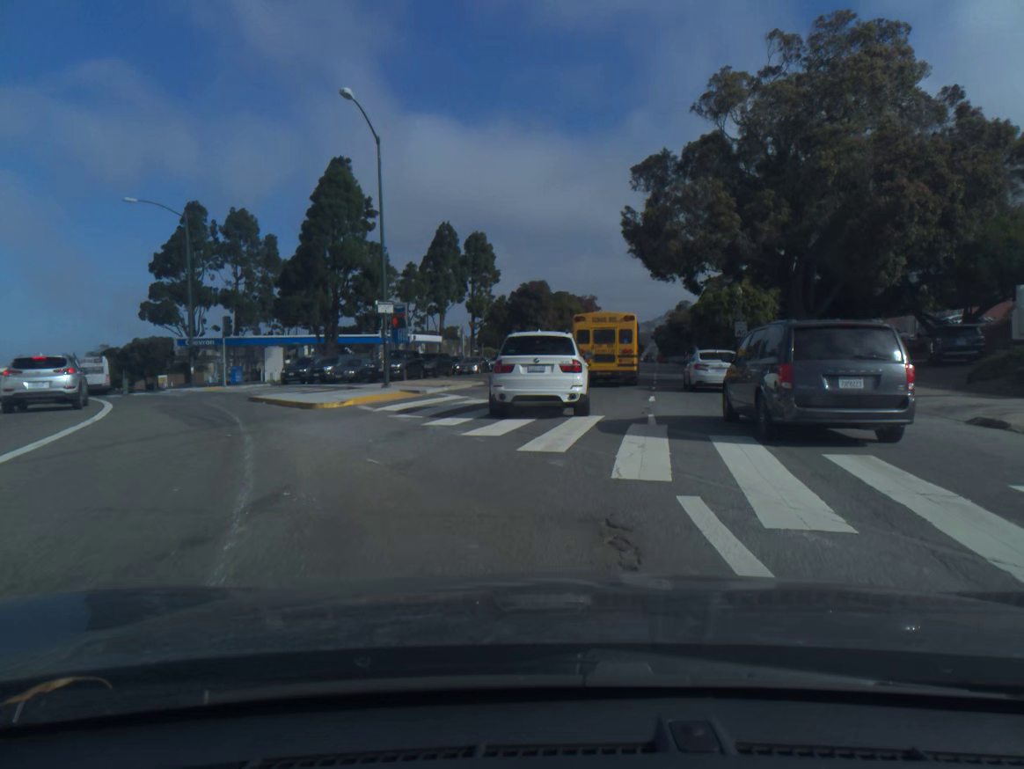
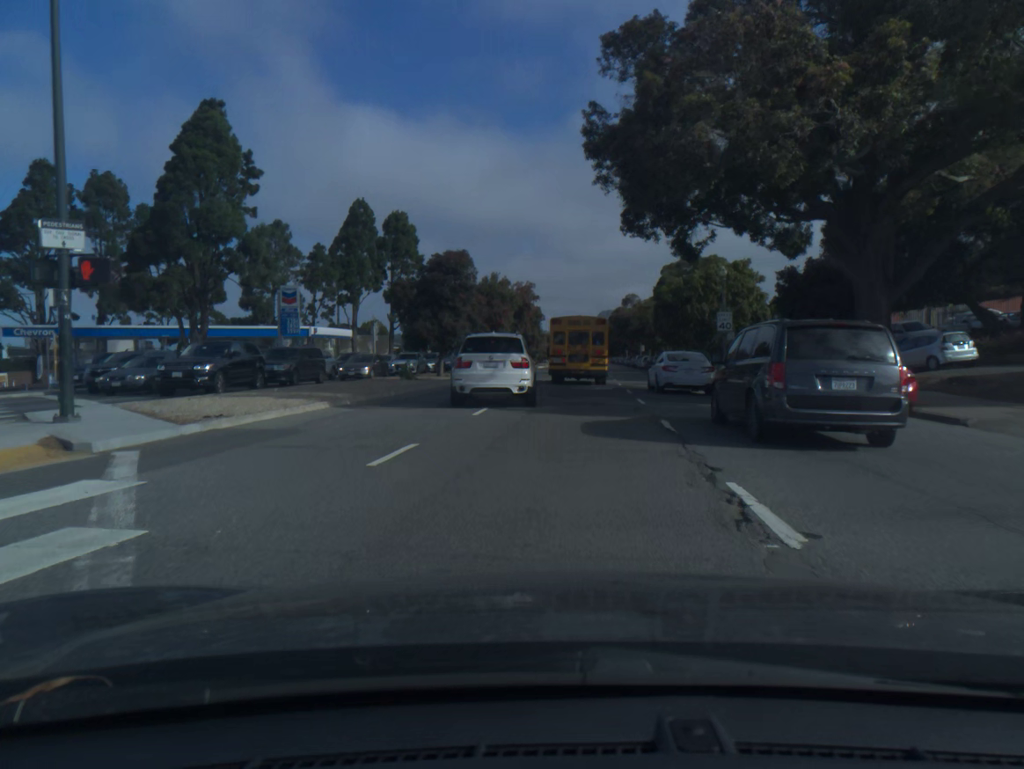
(+0.8, +15.9) m; +5°
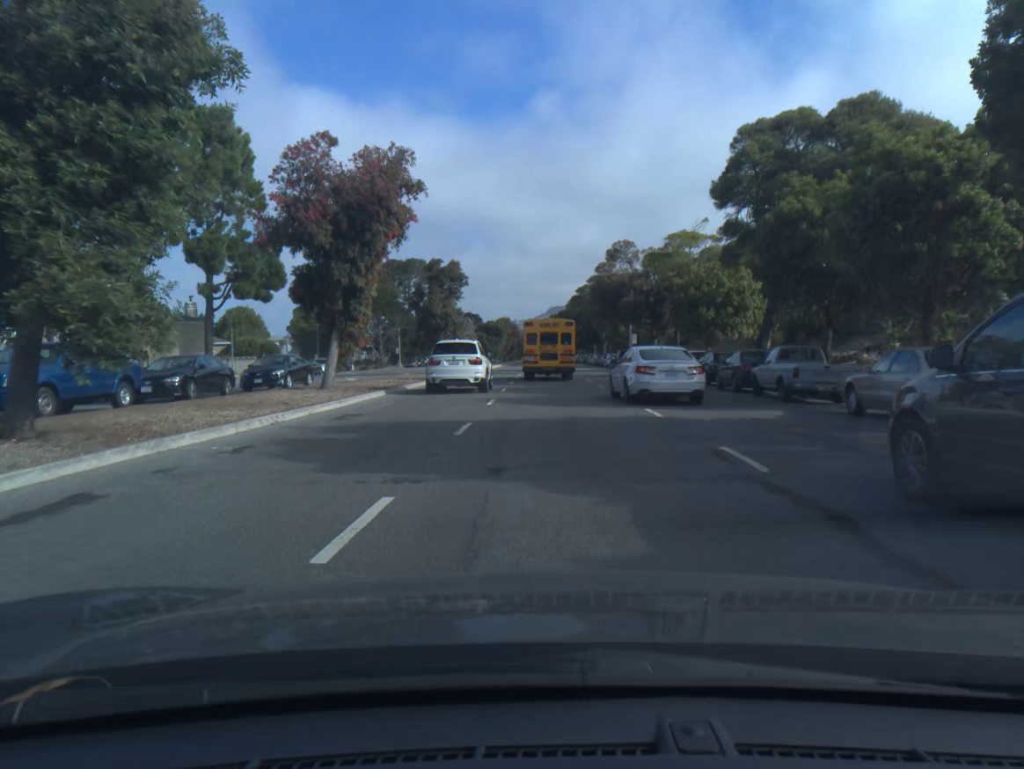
(+1.9, +47.6) m; +4°
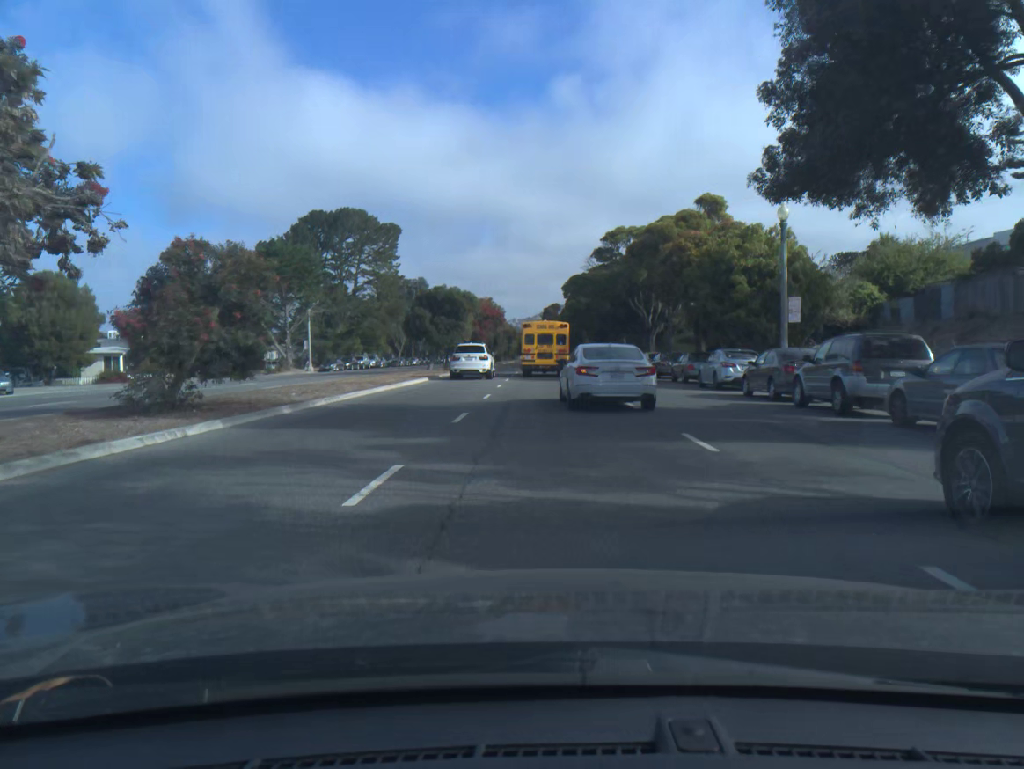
(+0.2, +49.4) m; 0°
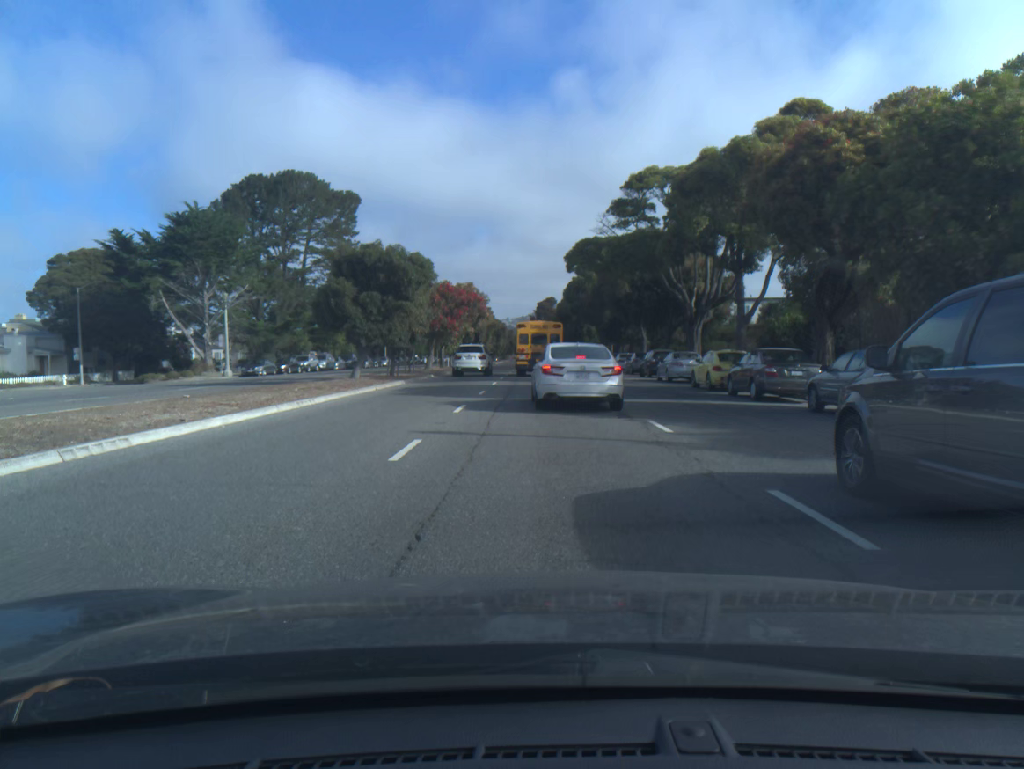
(0.0, +19.7) m; 0°
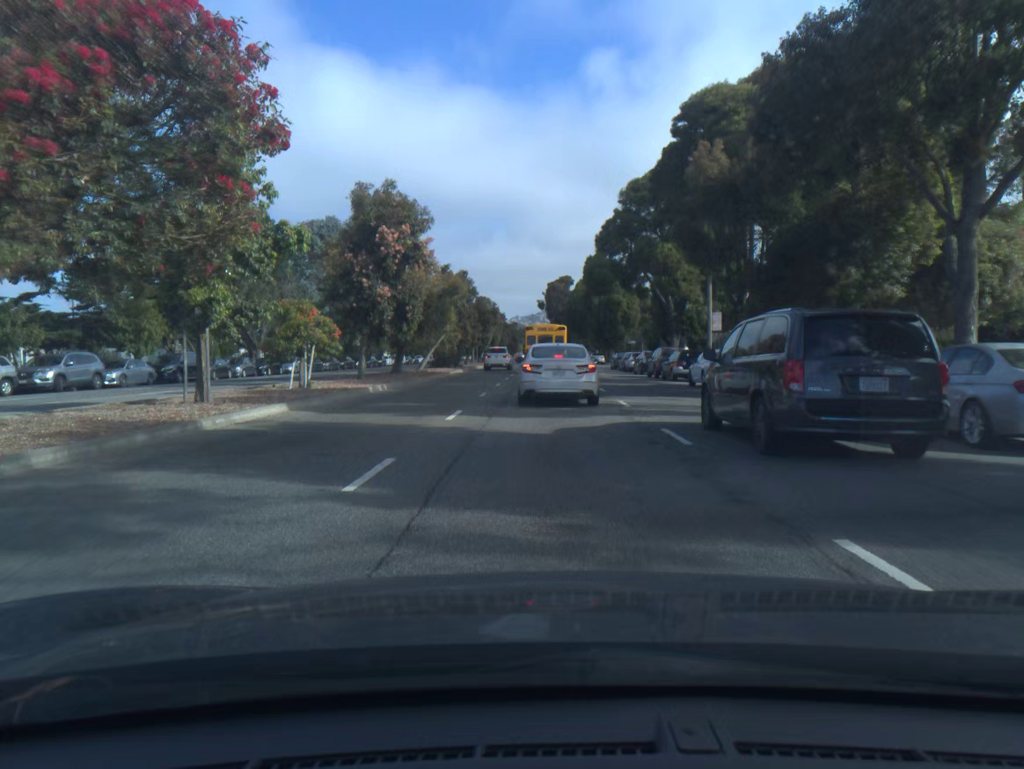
(-0.4, +46.3) m; -1°
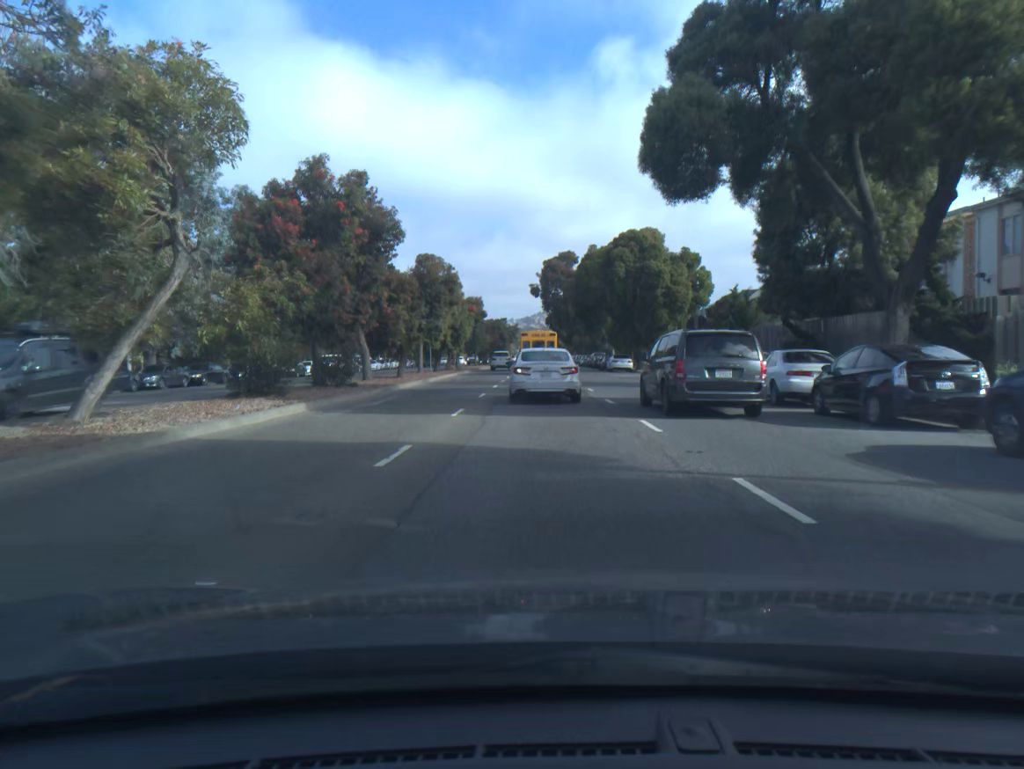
(+0.2, +34.4) m; 0°
